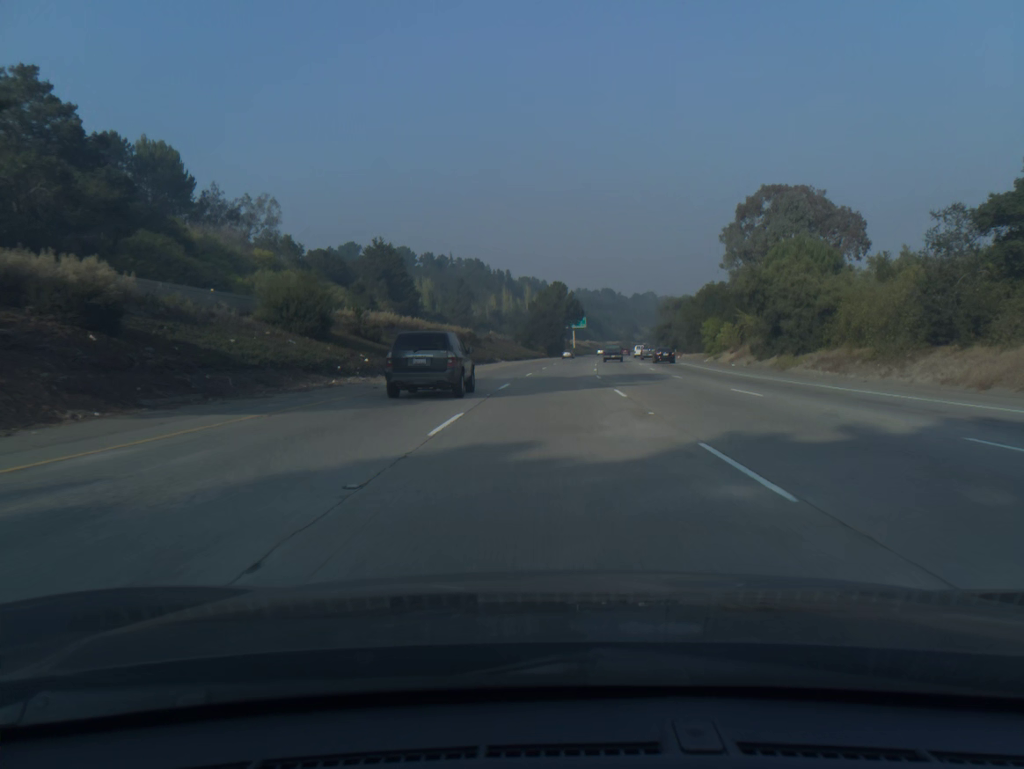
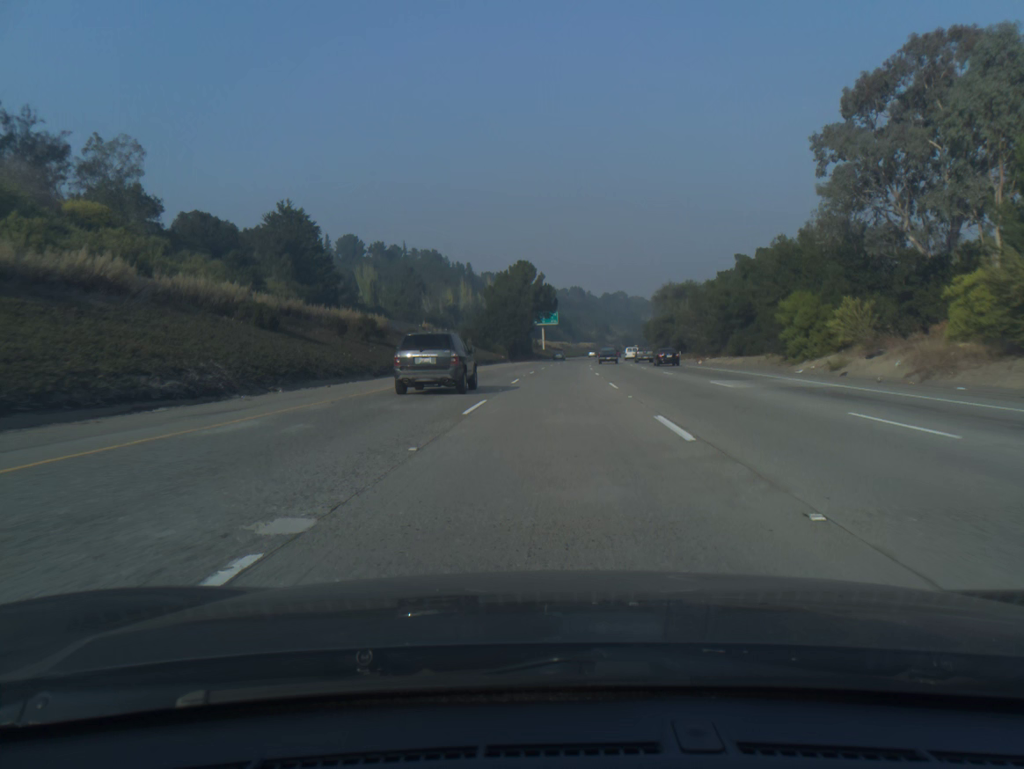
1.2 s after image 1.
(+0.8, +39.7) m; +2°
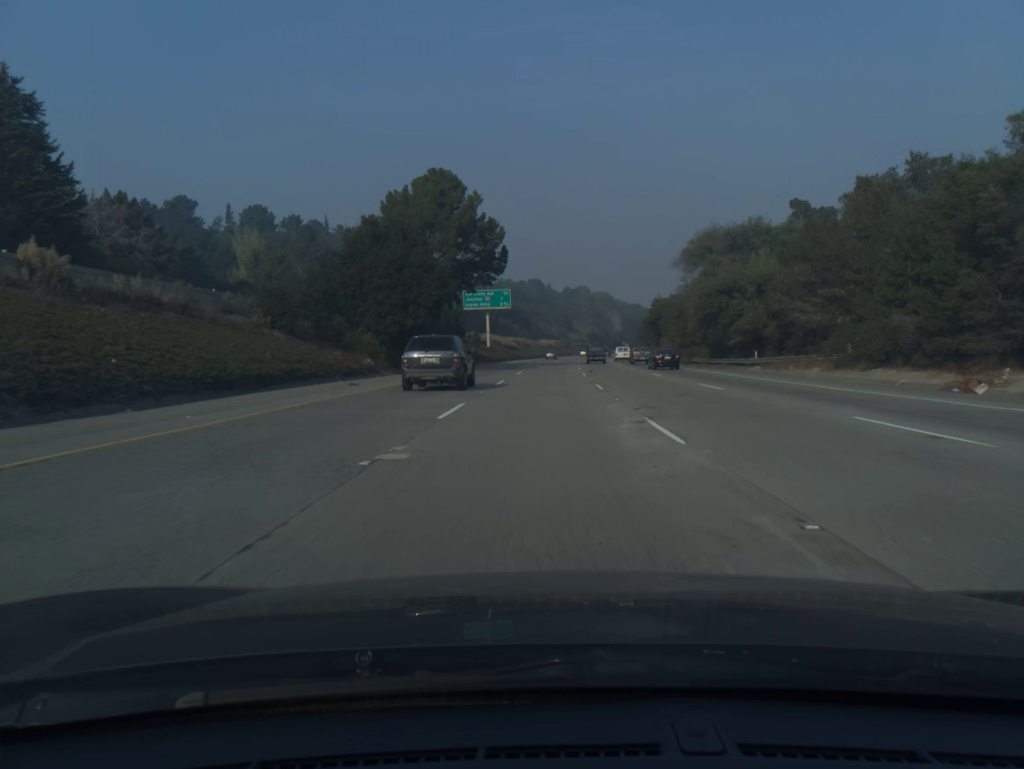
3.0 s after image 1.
(+1.8, +59.5) m; +3°
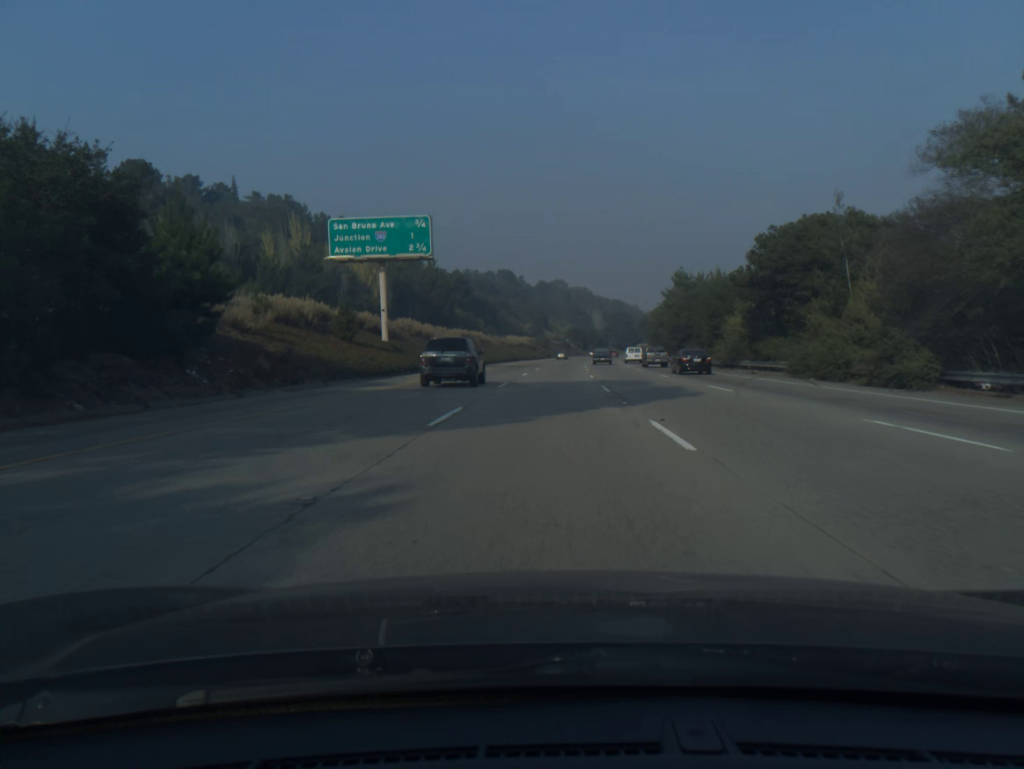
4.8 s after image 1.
(+1.1, +59.6) m; +2°
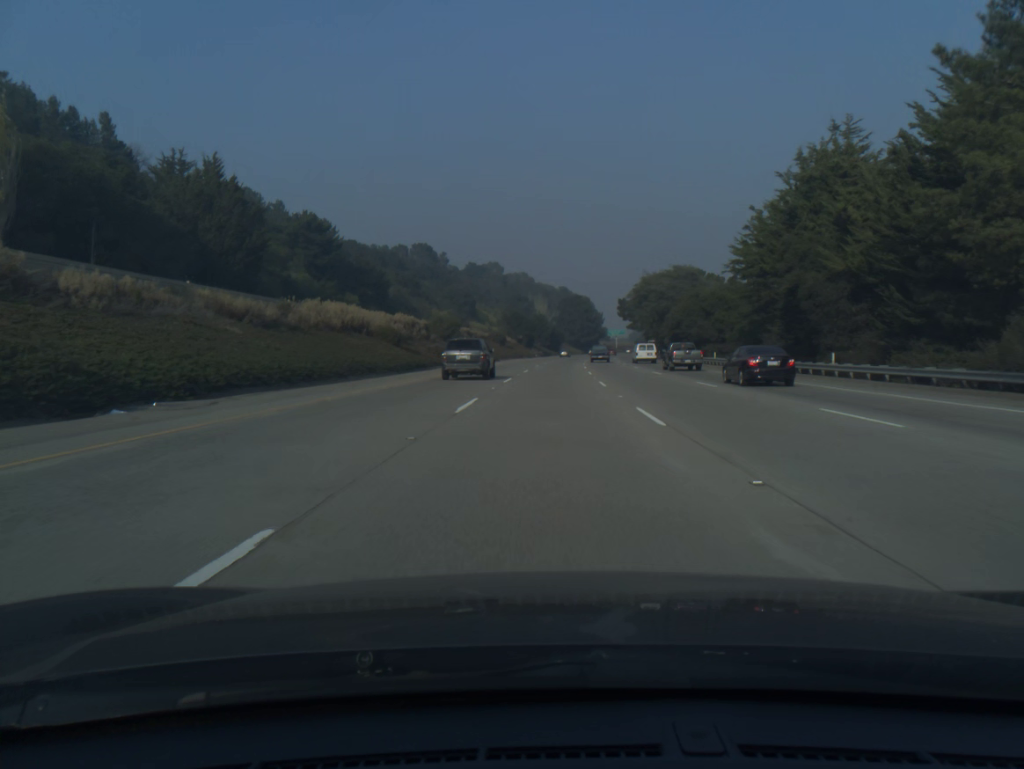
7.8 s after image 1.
(+3.6, +99.1) m; +4°
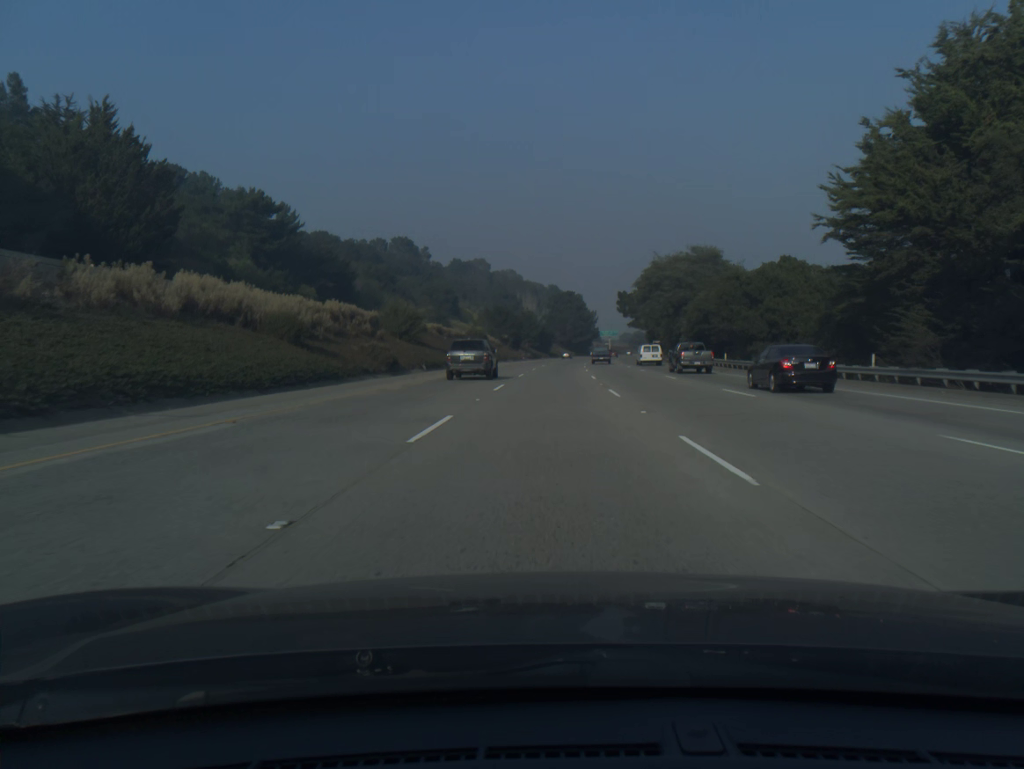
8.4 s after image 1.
(+0.1, +19.9) m; +1°
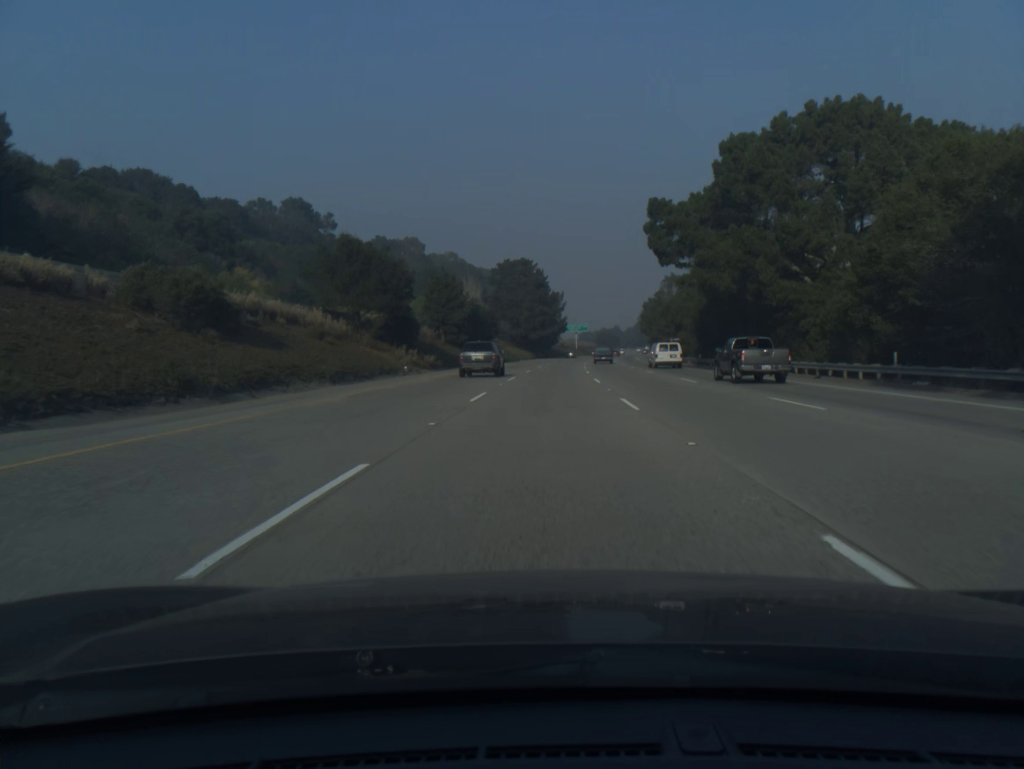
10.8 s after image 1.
(+2.4, +79.2) m; +3°
